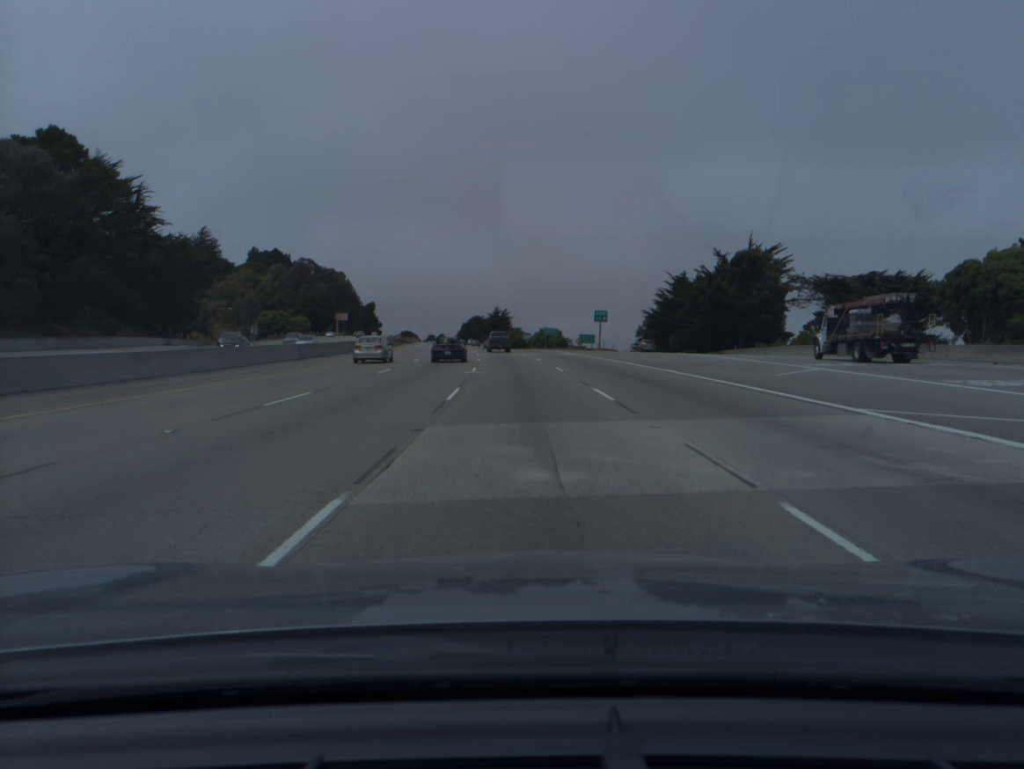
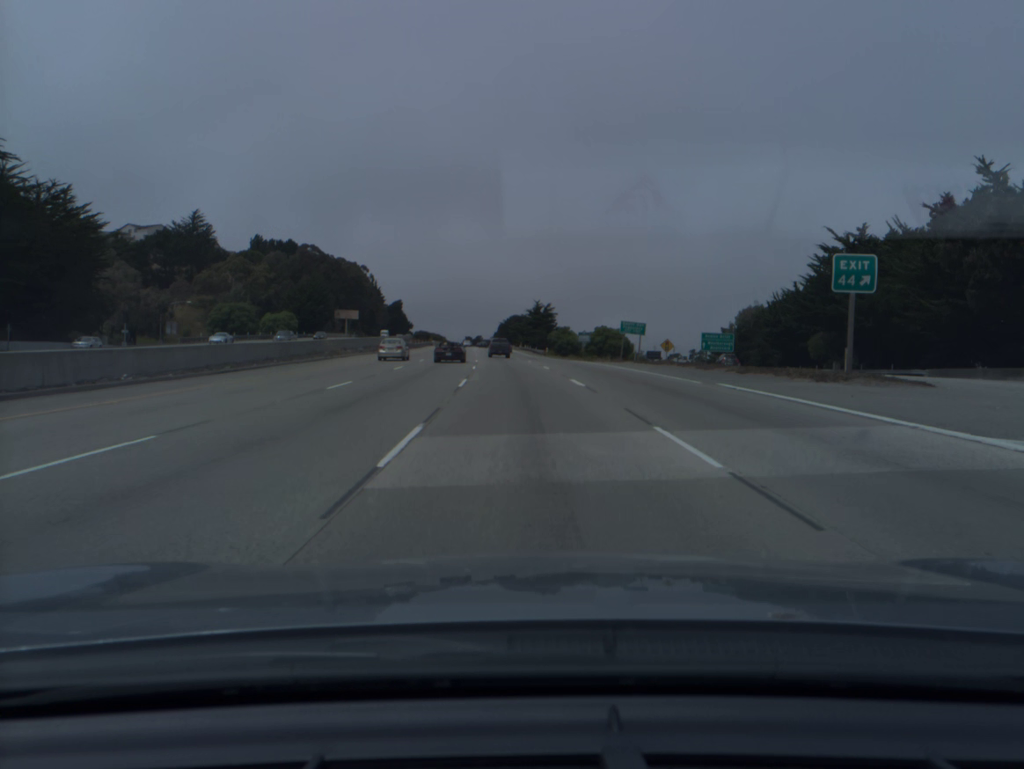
(-1.4, +52.7) m; -3°
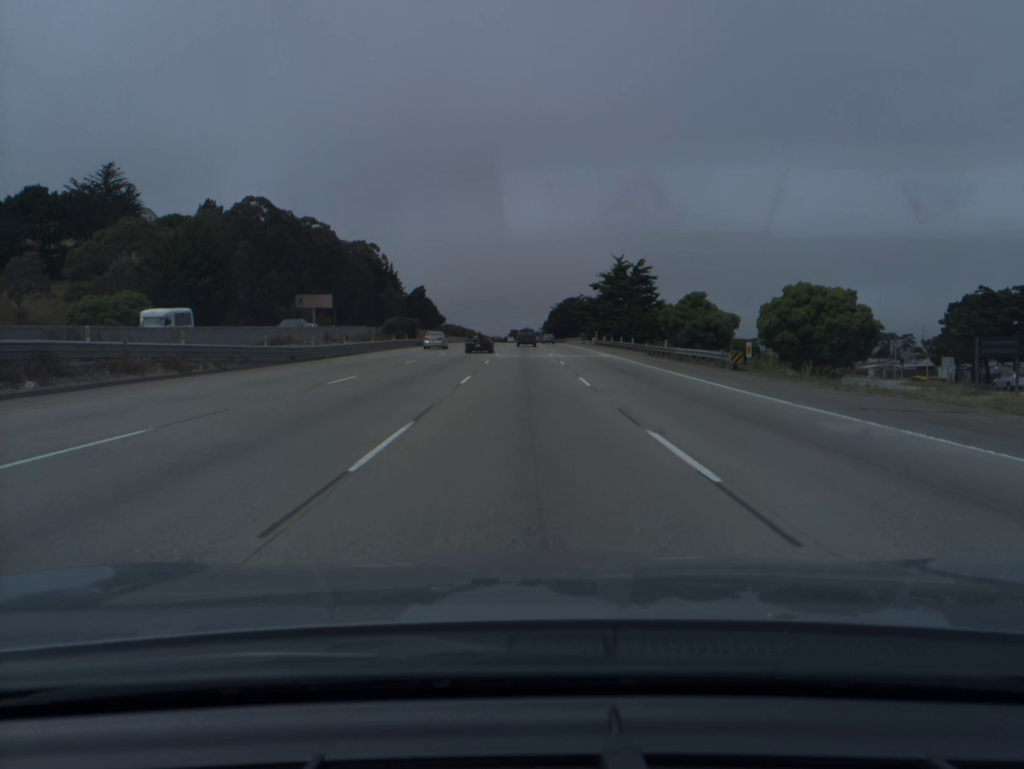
(-3.4, +88.1) m; -4°
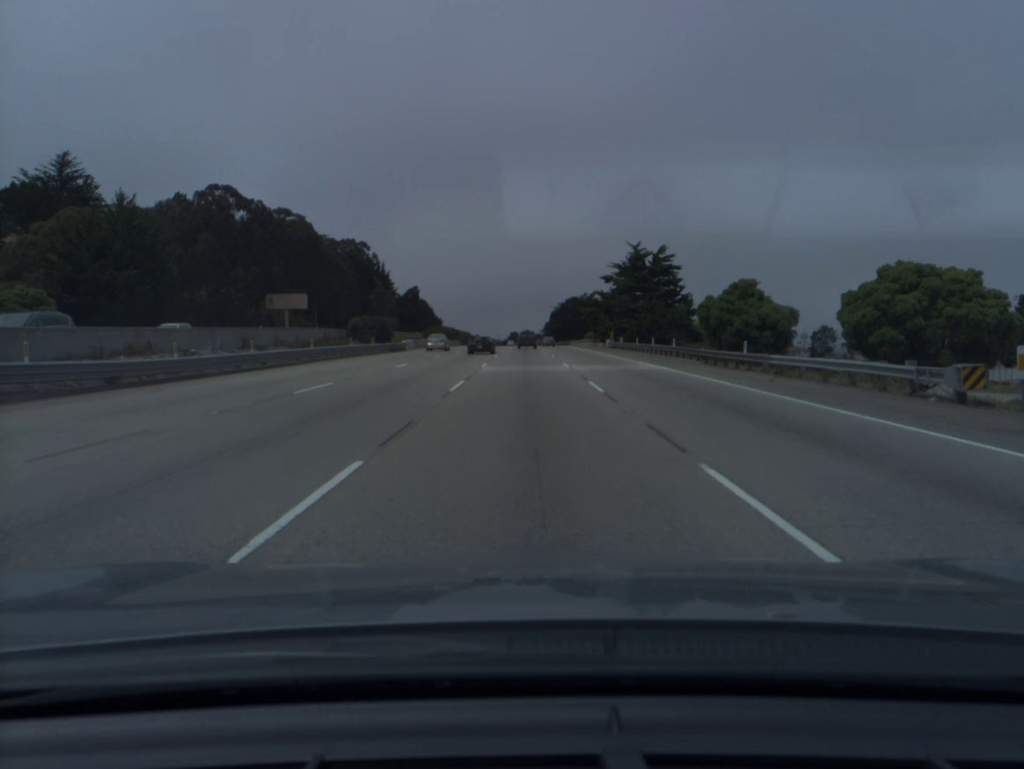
(0.0, +17.8) m; 0°
